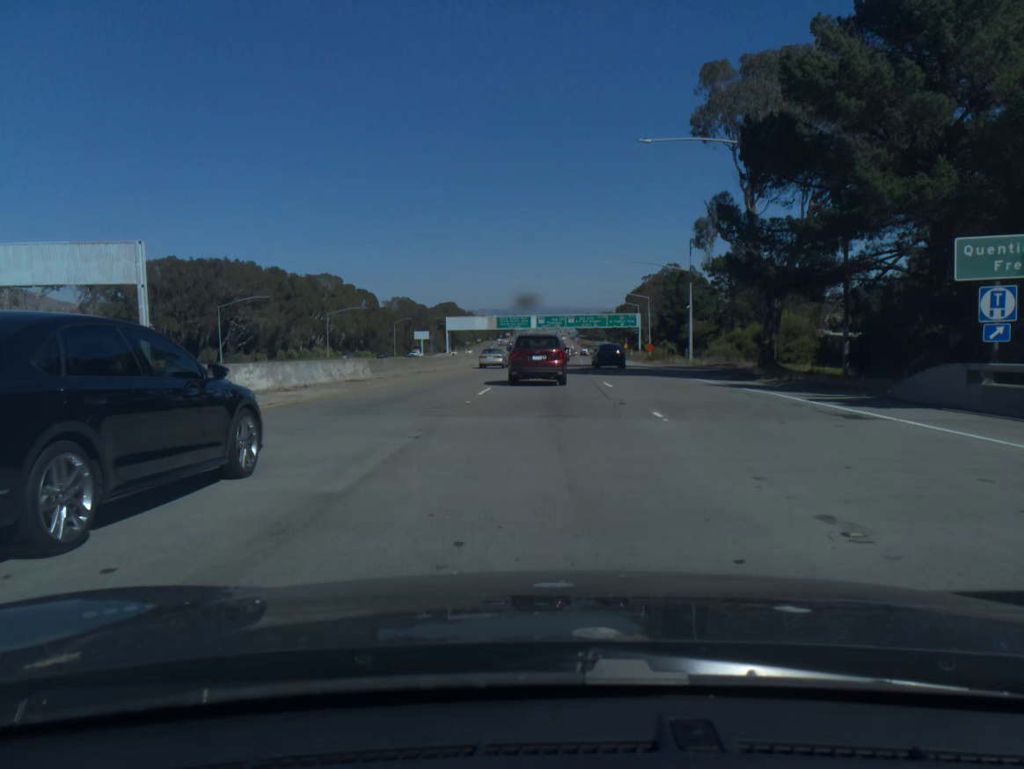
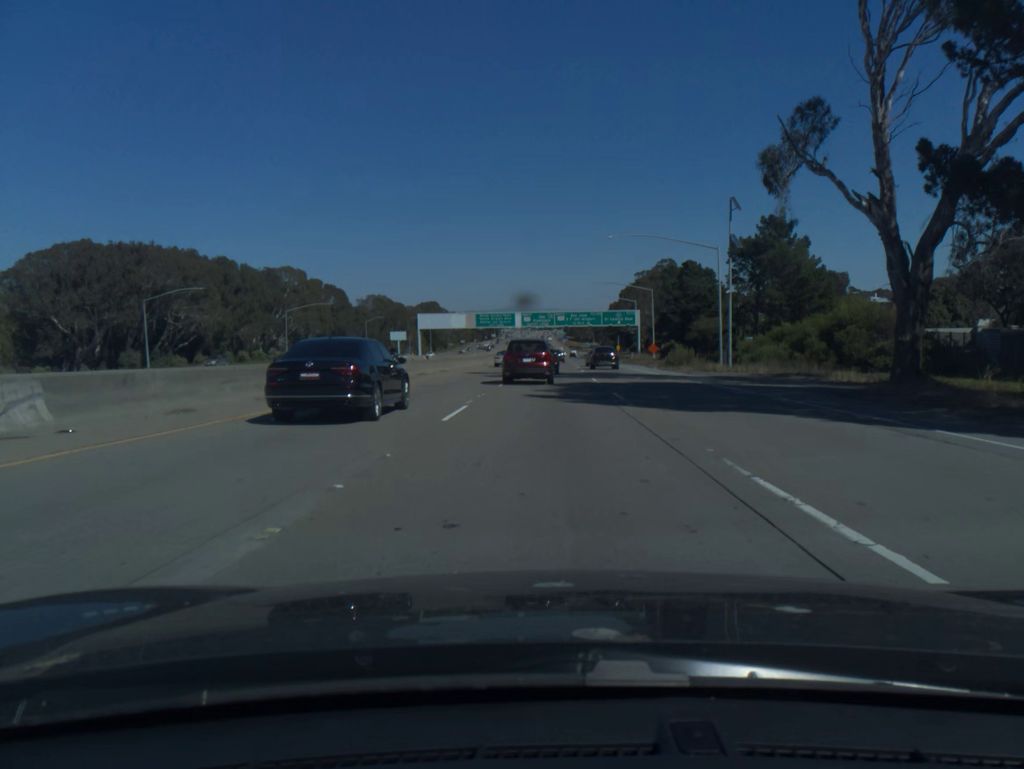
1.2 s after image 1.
(+0.2, +21.5) m; +1°
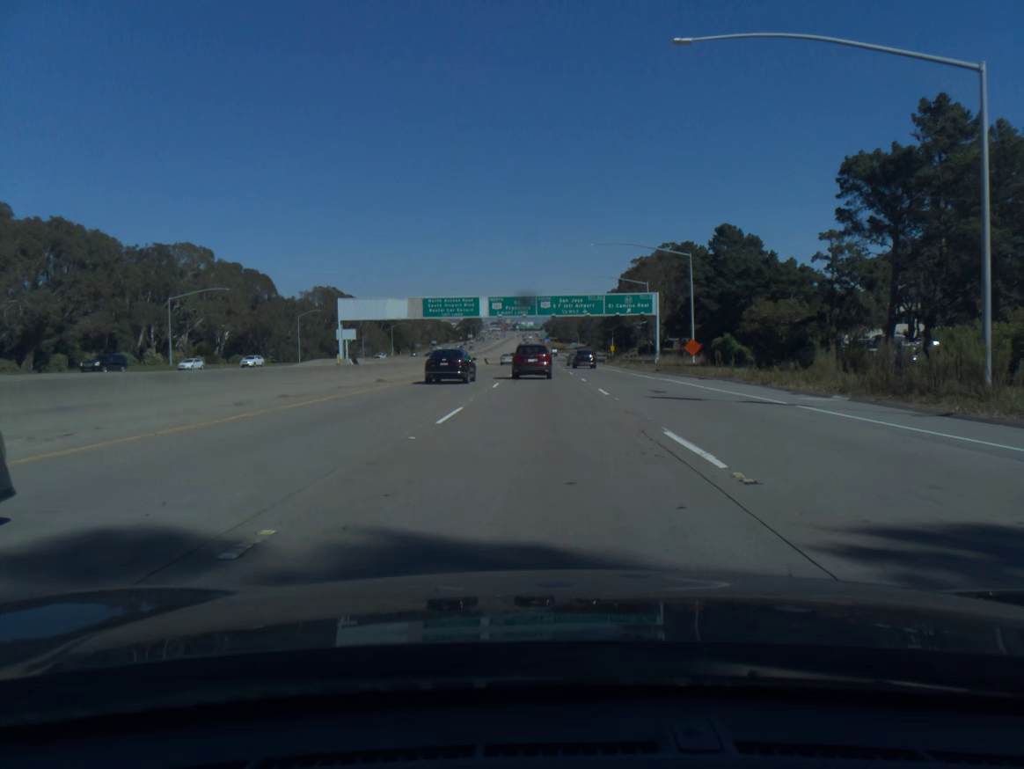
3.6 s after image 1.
(+0.6, +44.1) m; +1°
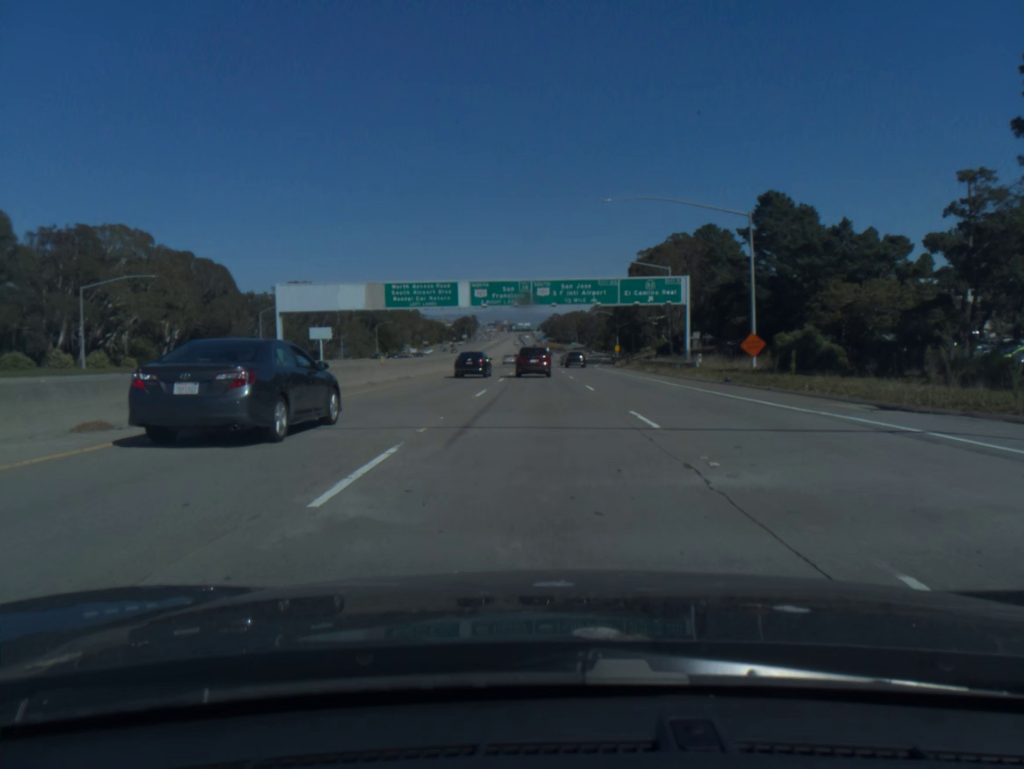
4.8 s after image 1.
(0.0, +22.8) m; 0°
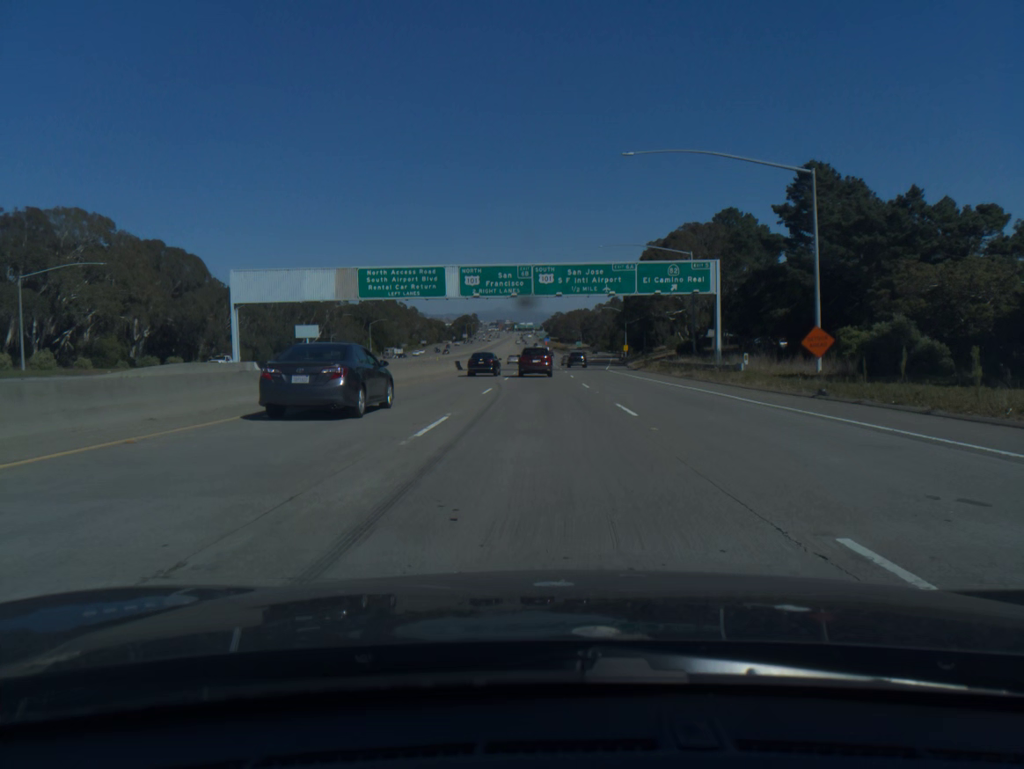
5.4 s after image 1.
(0.0, +11.6) m; 0°
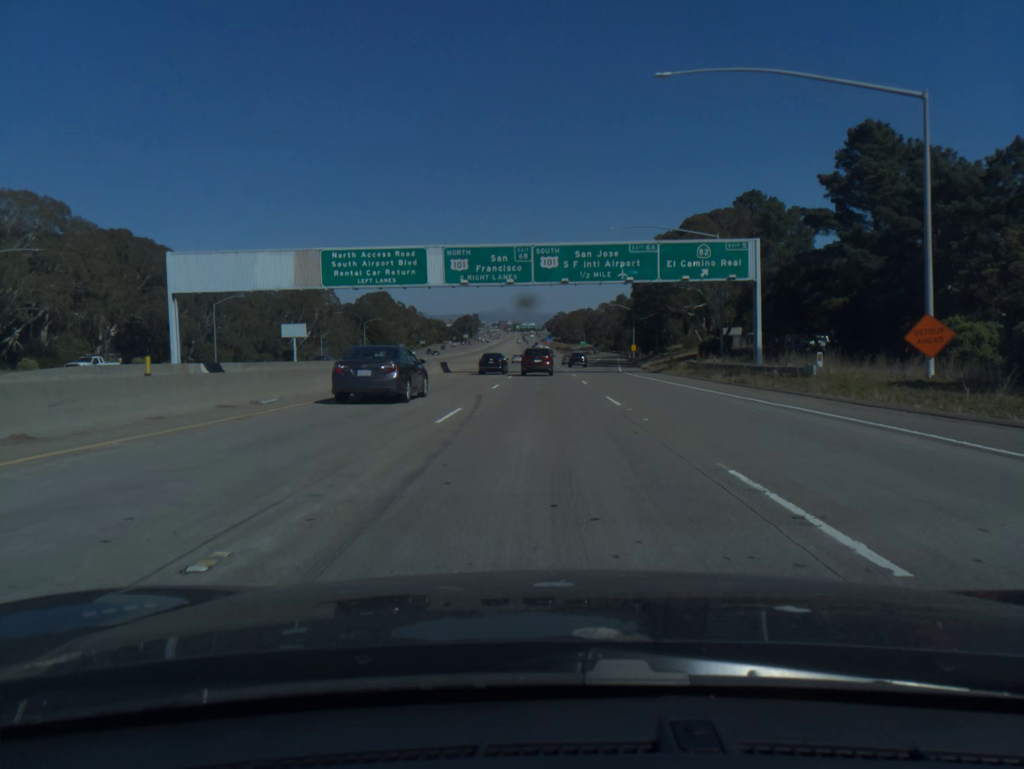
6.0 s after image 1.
(0.0, +11.7) m; 0°
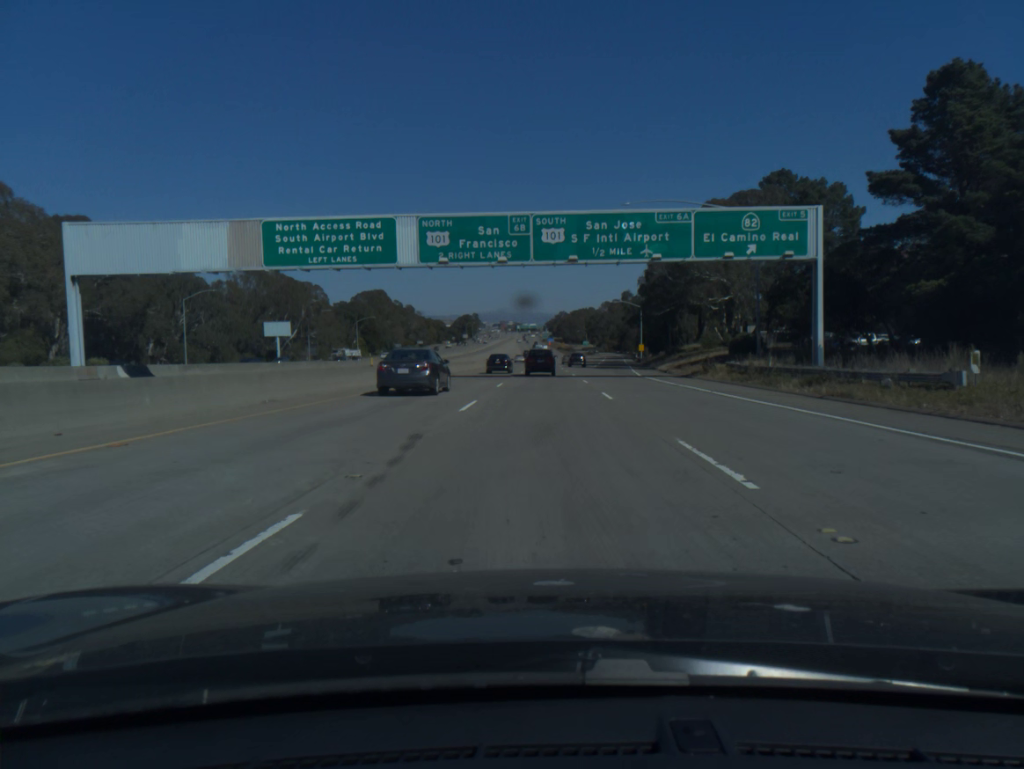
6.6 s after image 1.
(0.0, +11.9) m; 0°
